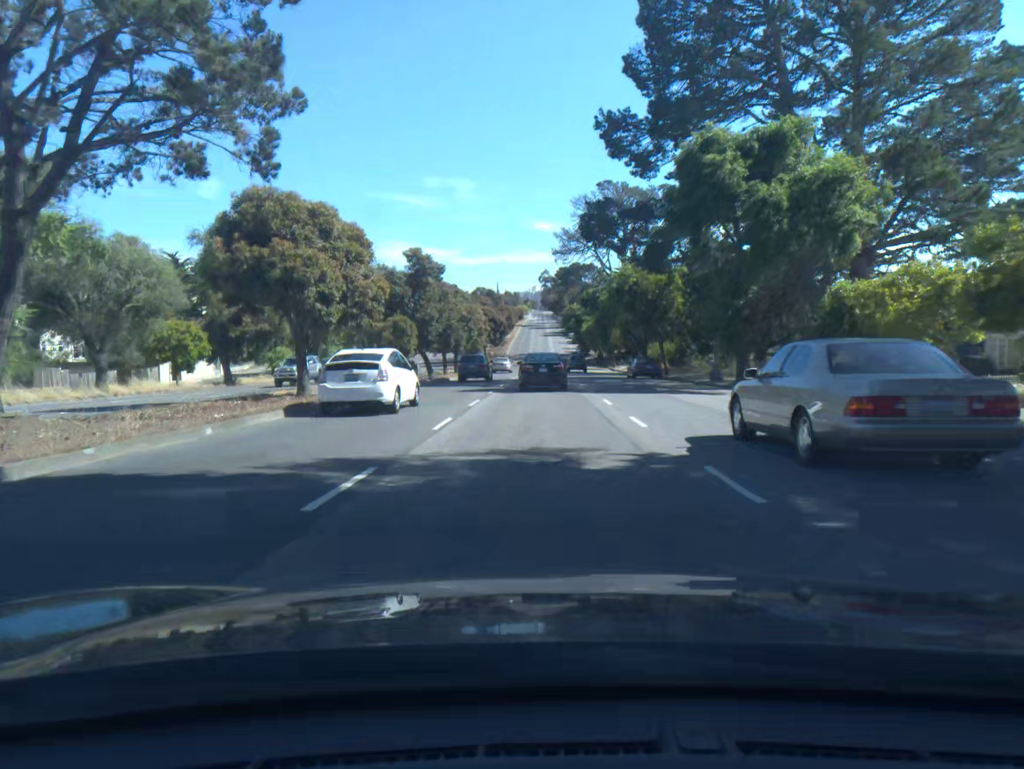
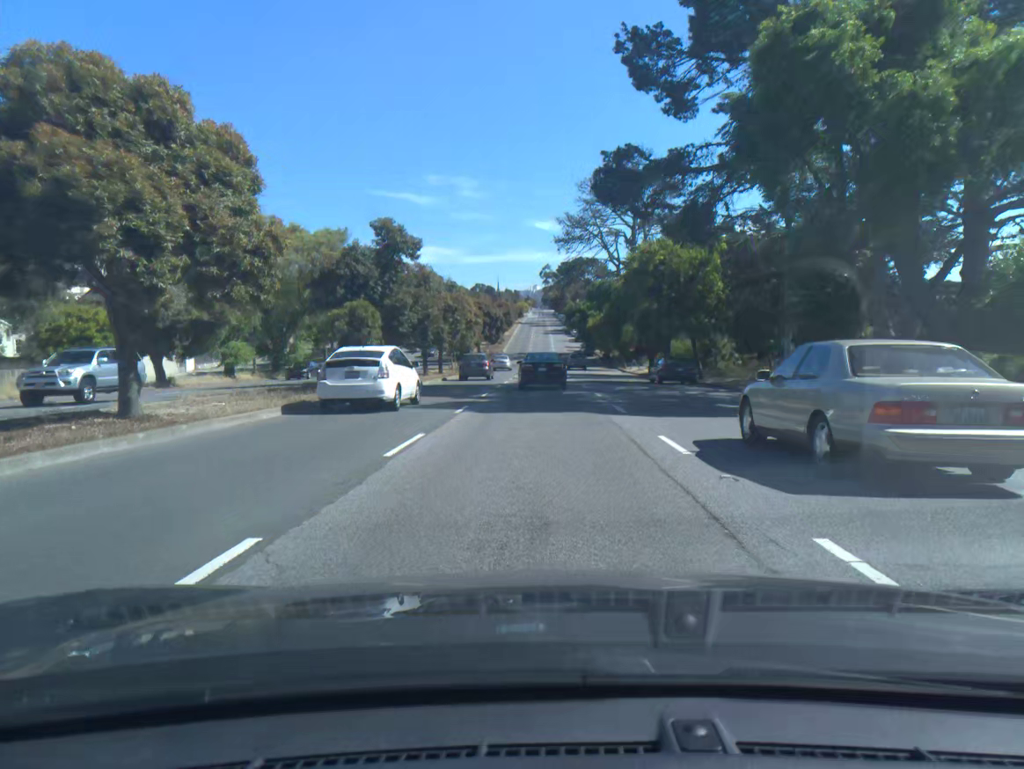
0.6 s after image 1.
(0.0, +10.8) m; 0°
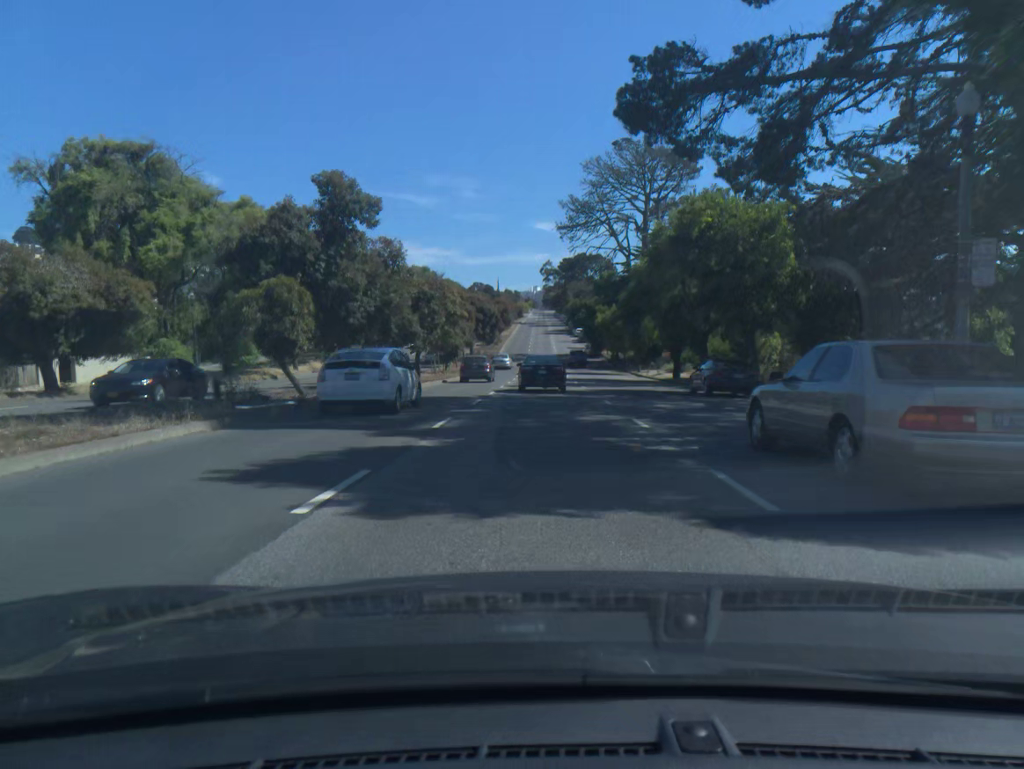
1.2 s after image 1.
(0.0, +11.0) m; 0°
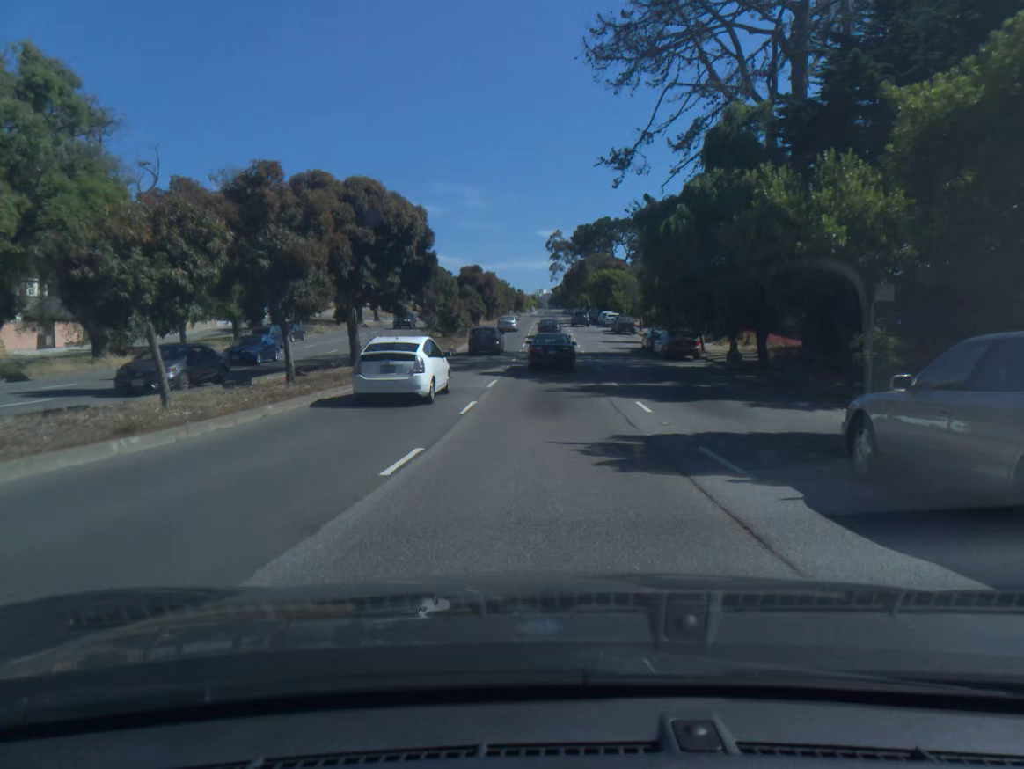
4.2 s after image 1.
(-0.2, +56.0) m; -1°
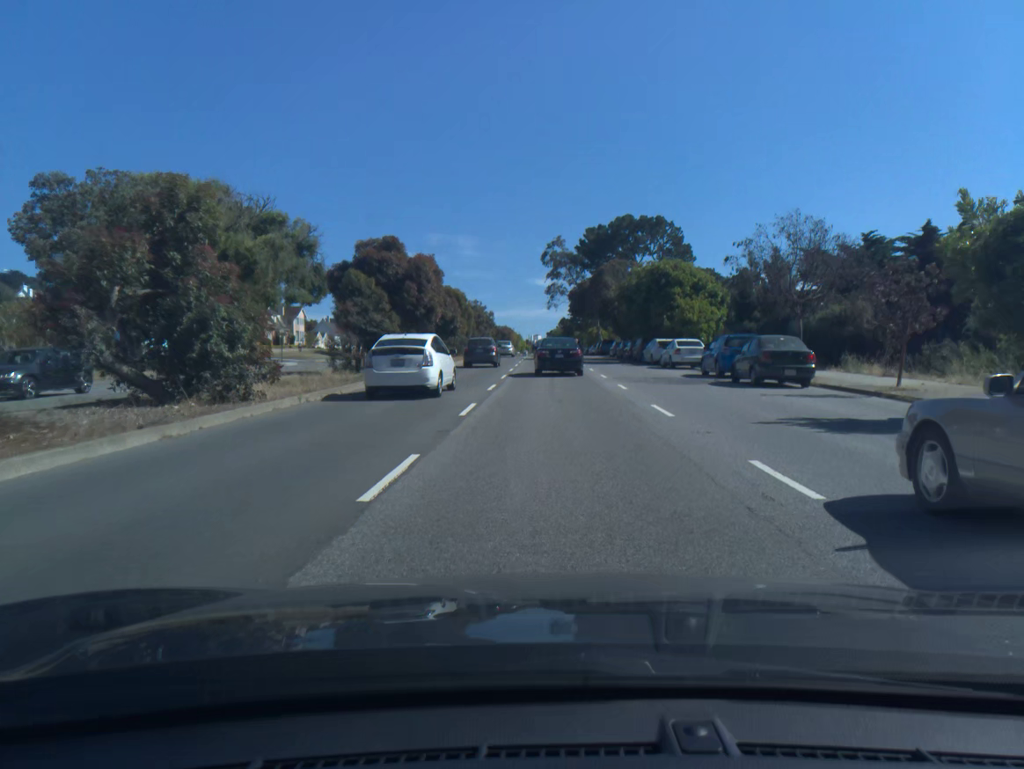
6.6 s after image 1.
(+0.2, +45.0) m; 0°
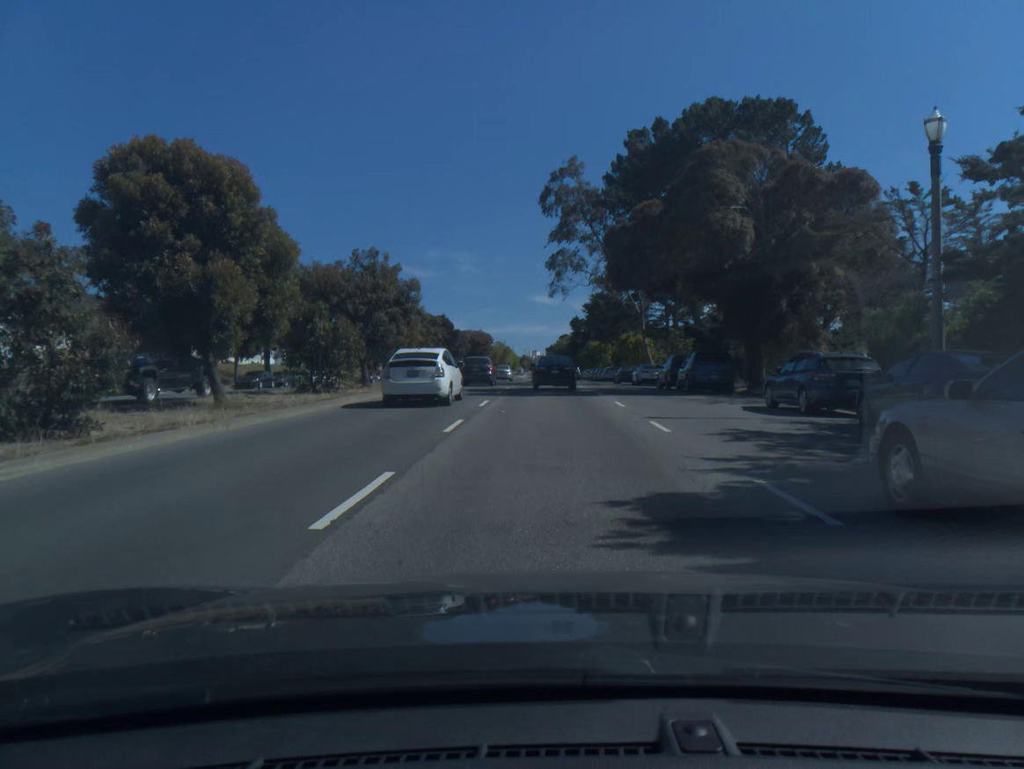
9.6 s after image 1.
(+0.3, +51.4) m; 0°
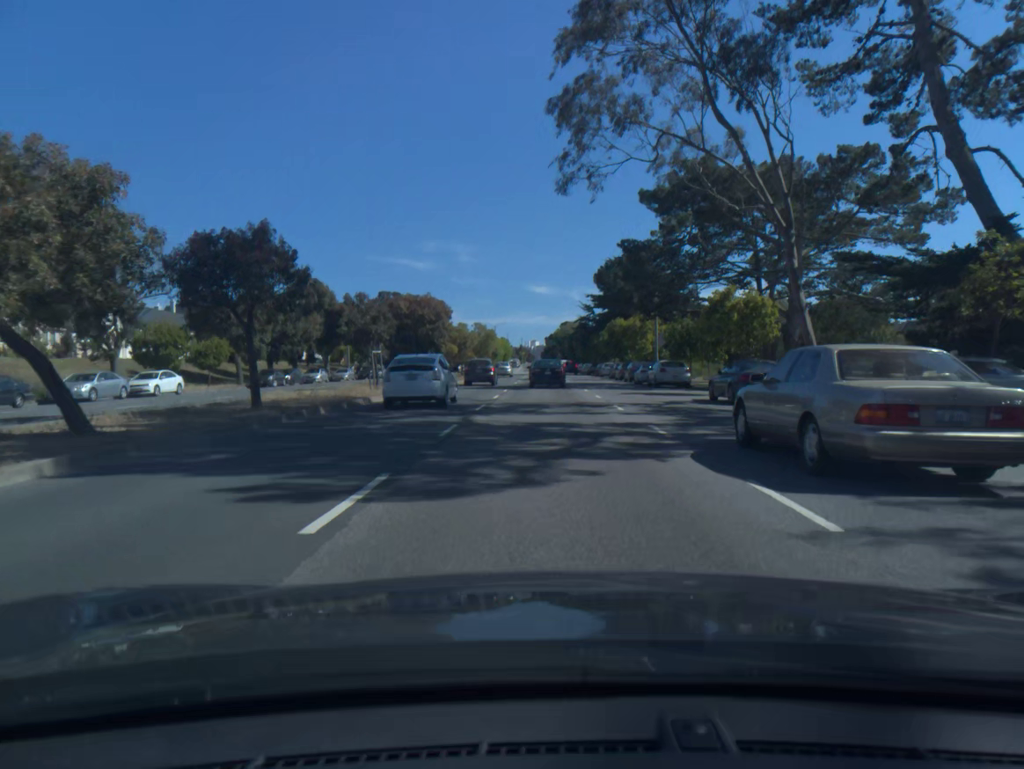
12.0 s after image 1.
(+0.1, +36.0) m; 0°
